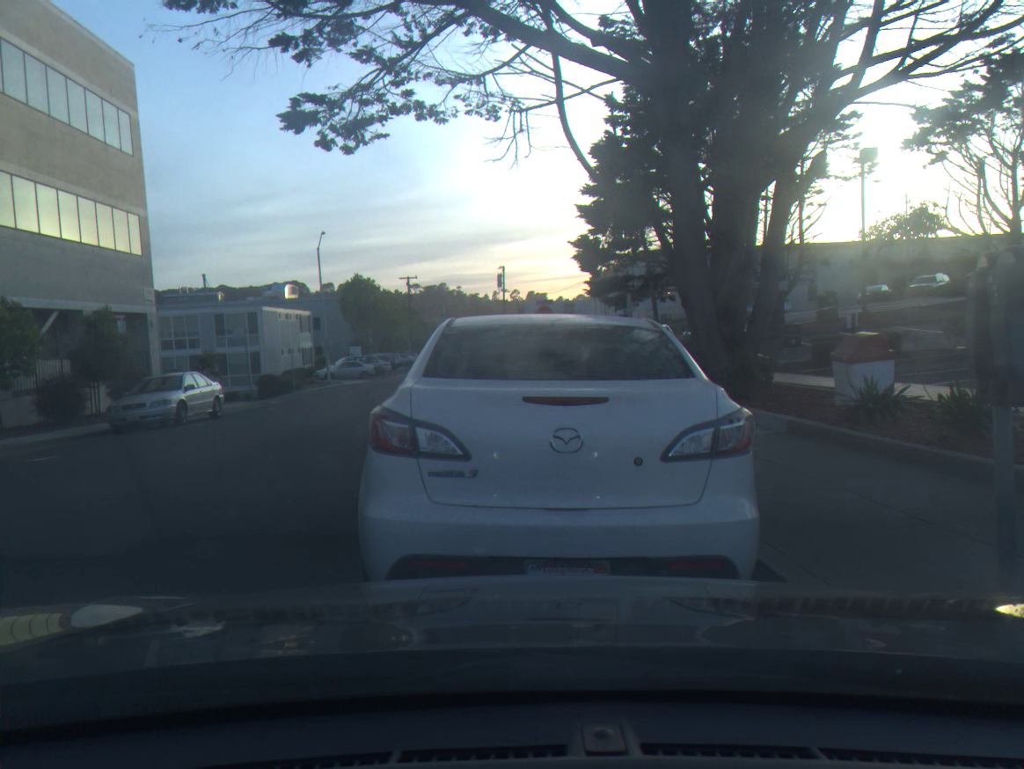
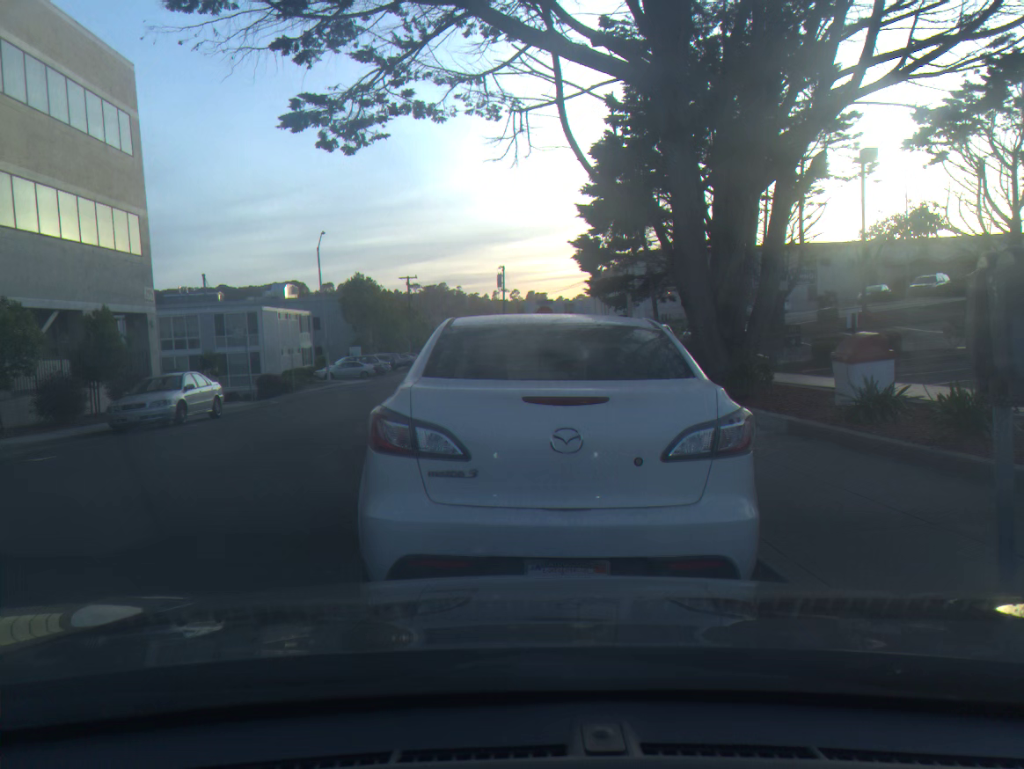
(0.0, 0.0) m; 0°
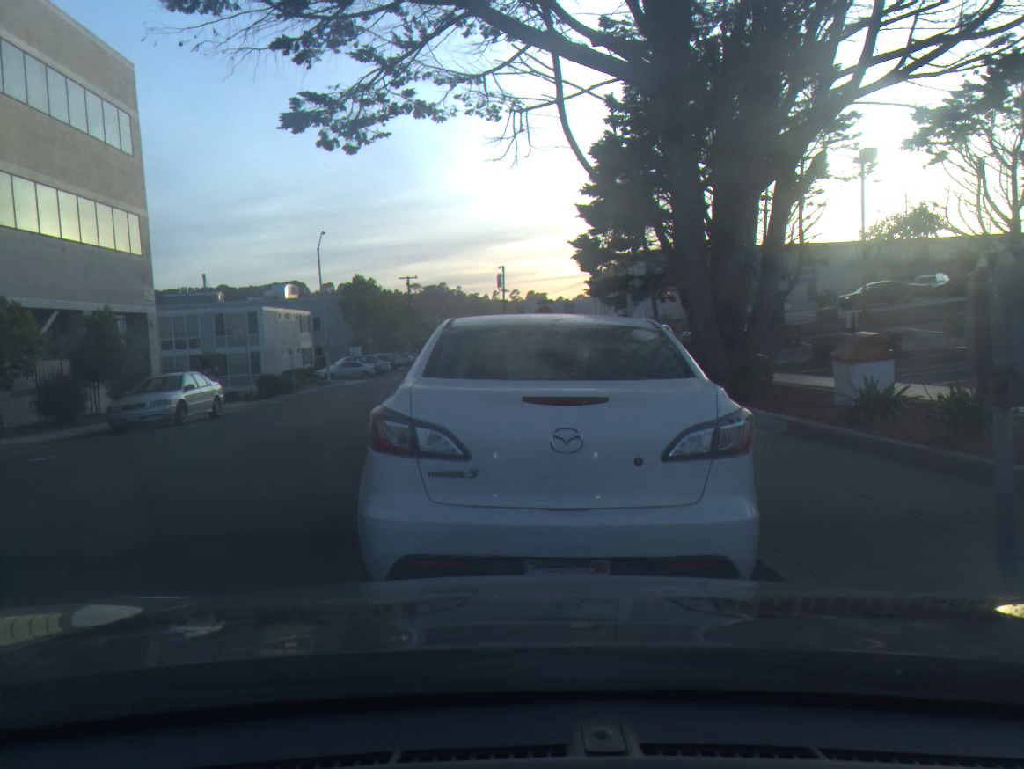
(0.0, 0.0) m; 0°
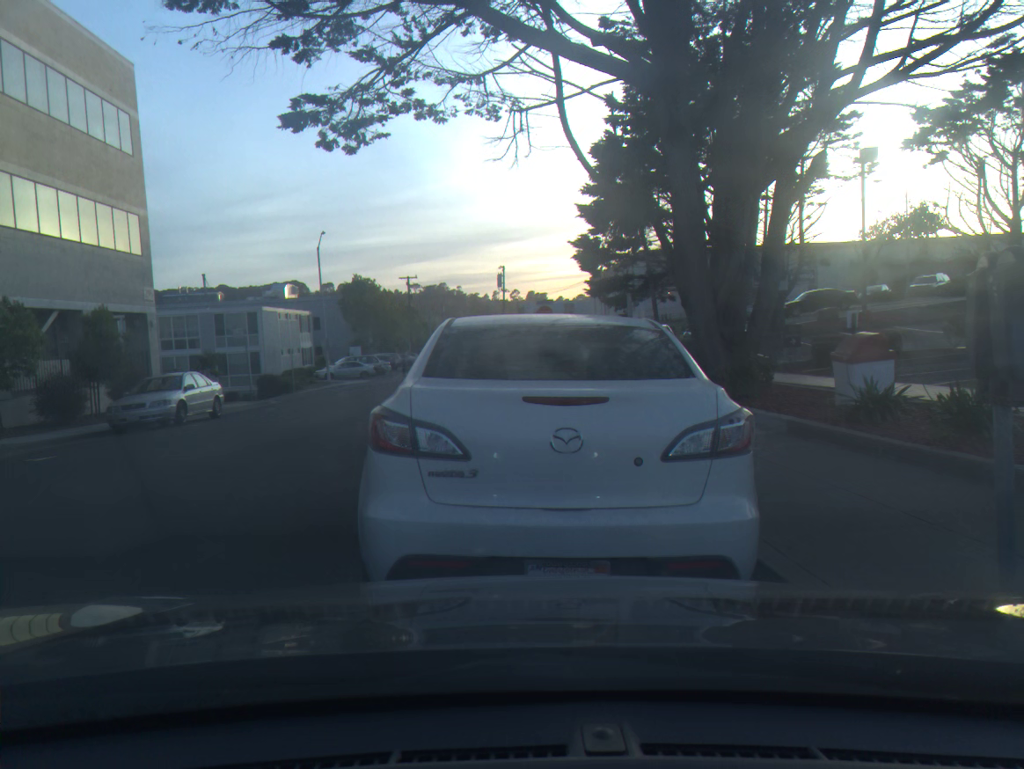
(0.0, 0.0) m; 0°
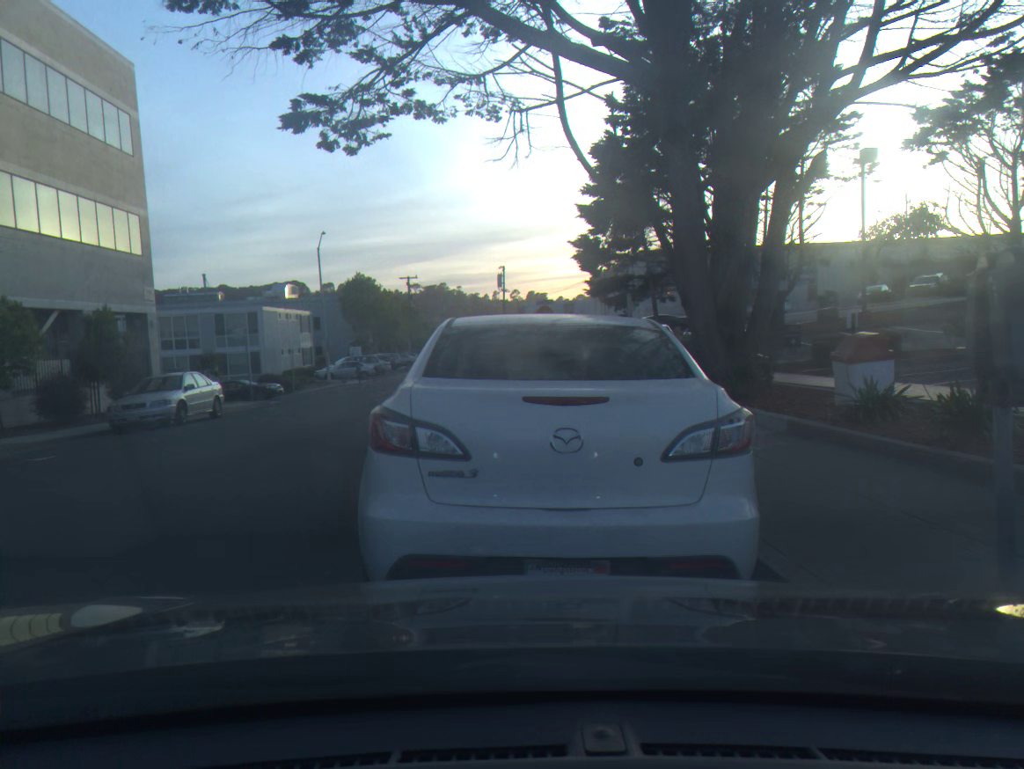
(0.0, 0.0) m; 0°
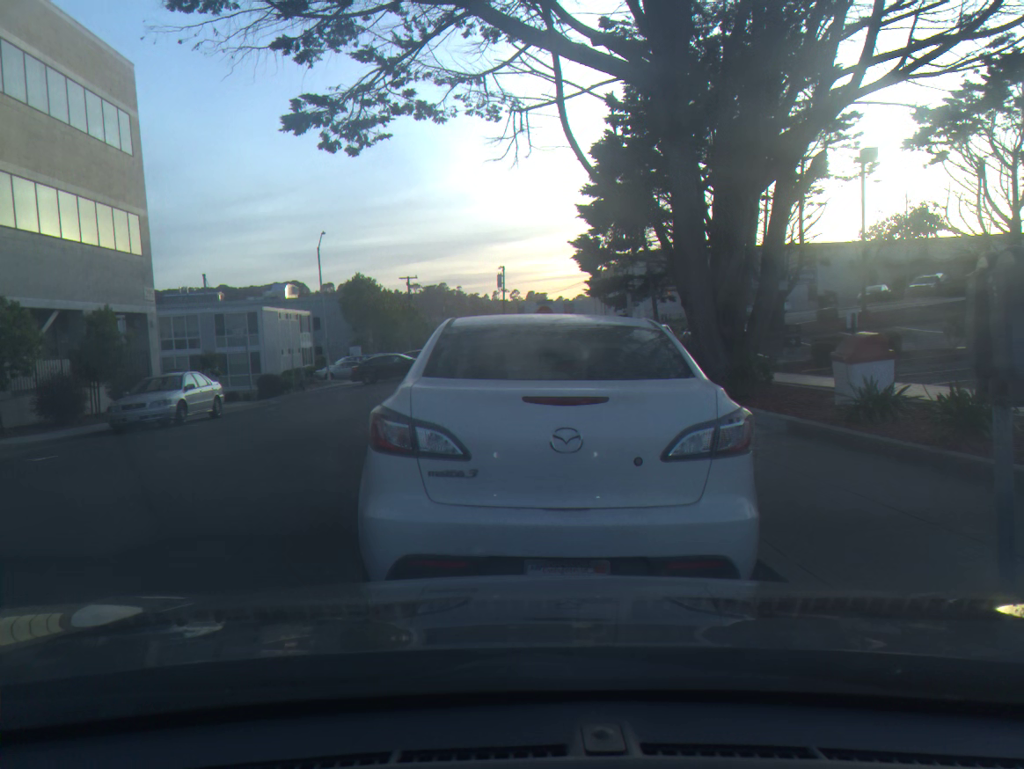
(0.0, 0.0) m; 0°
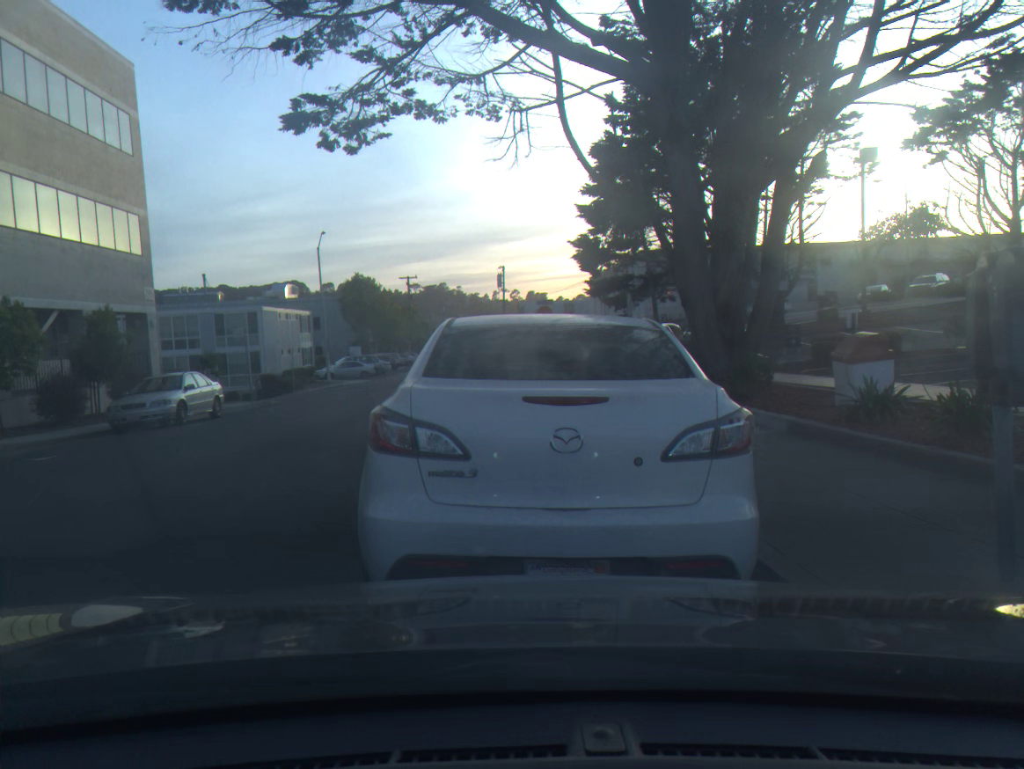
(0.0, 0.0) m; 0°
